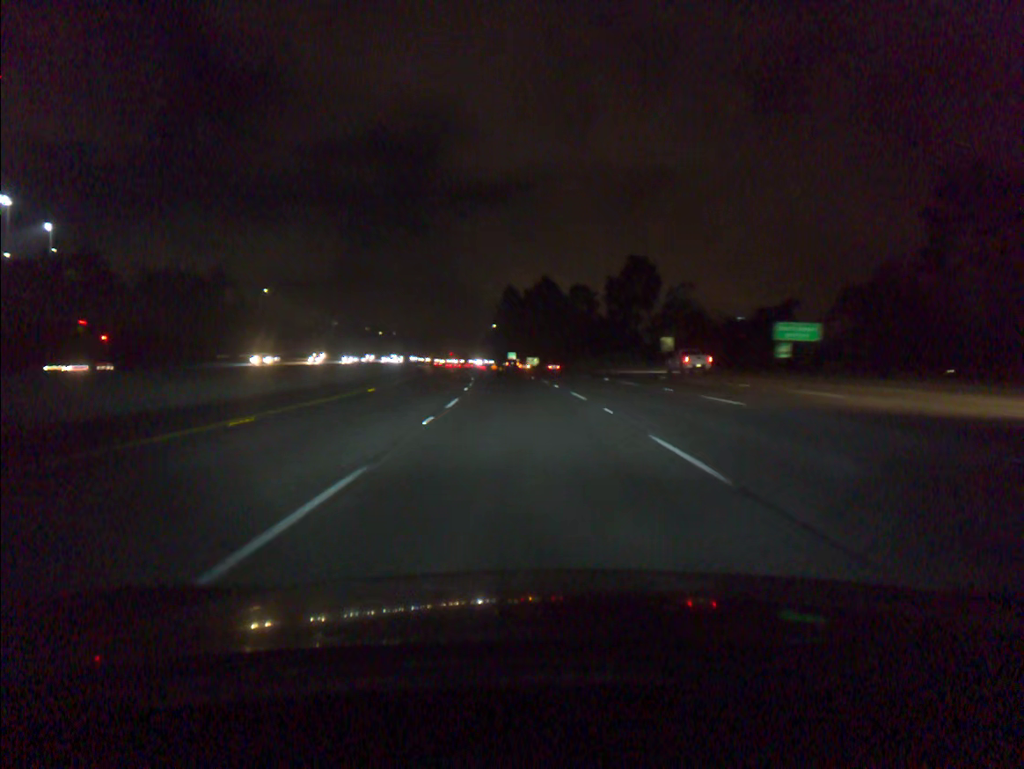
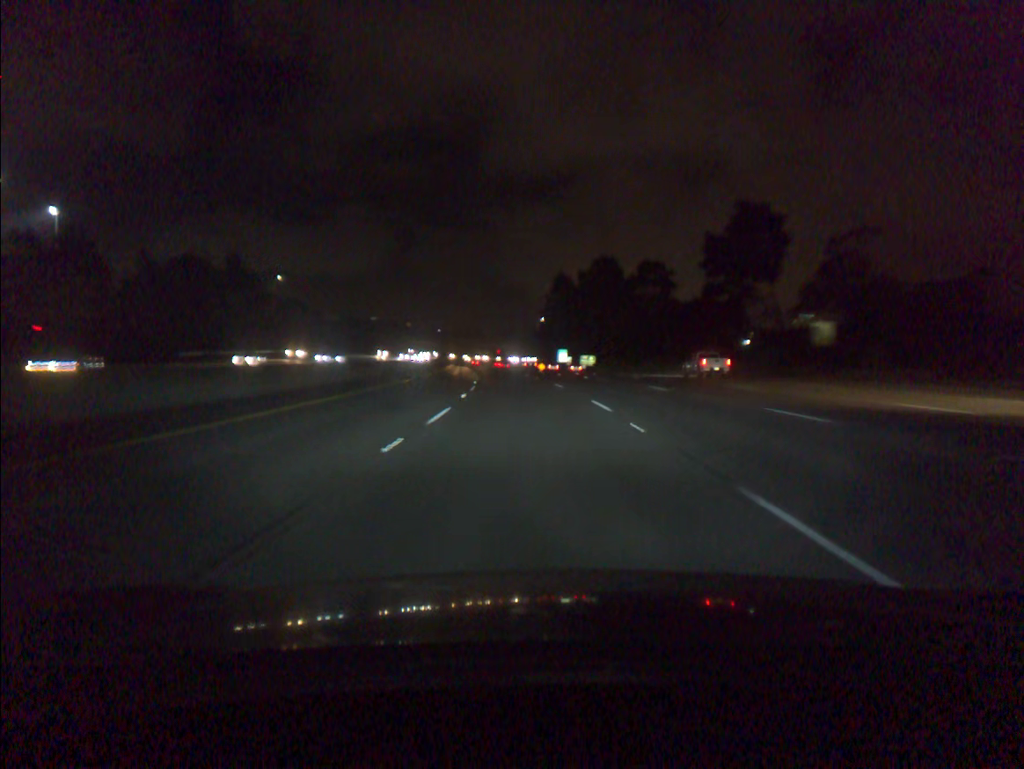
(-1.1, +34.0) m; -4°
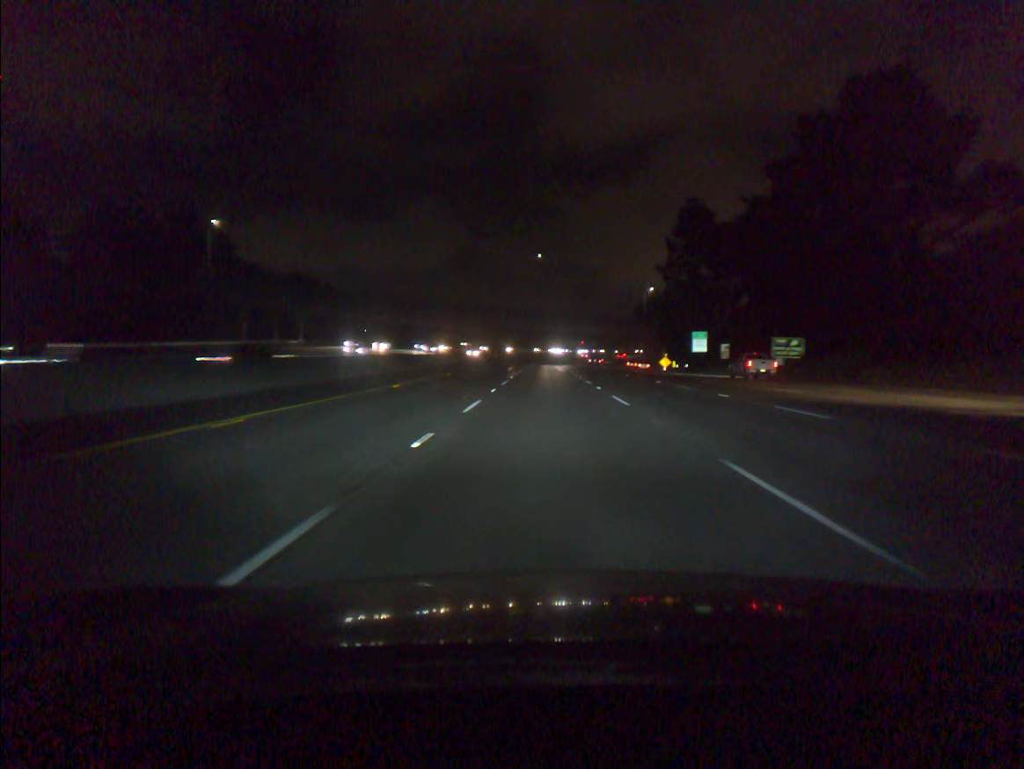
(-5.6, +85.4) m; -6°
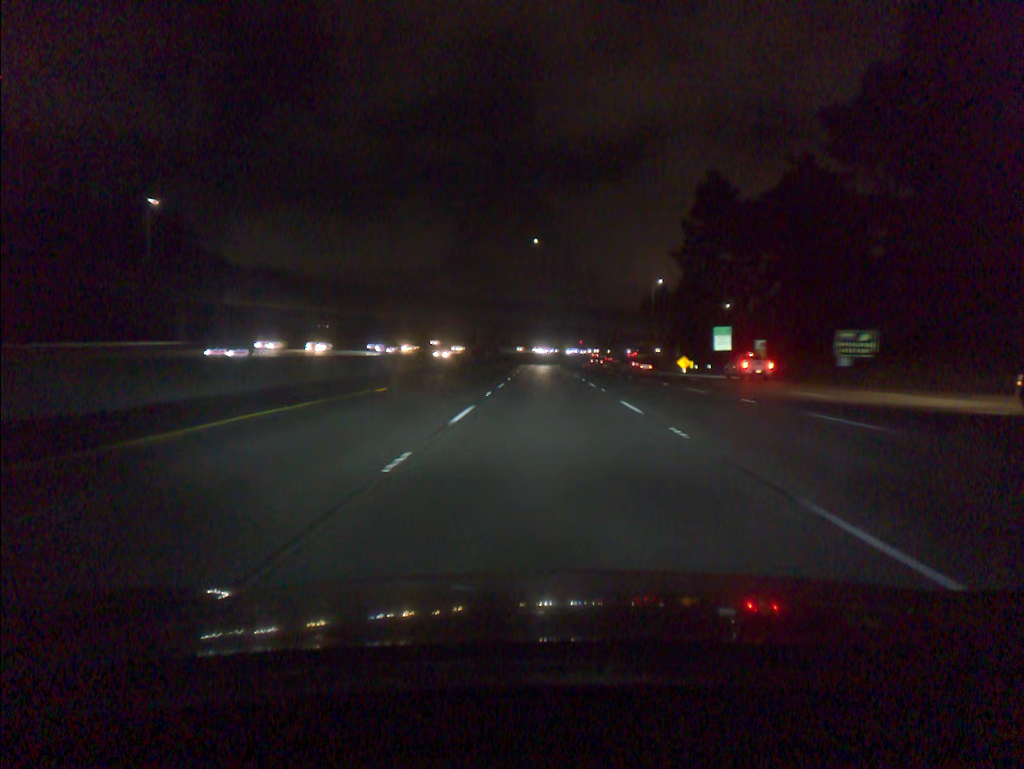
(0.0, +17.1) m; 0°
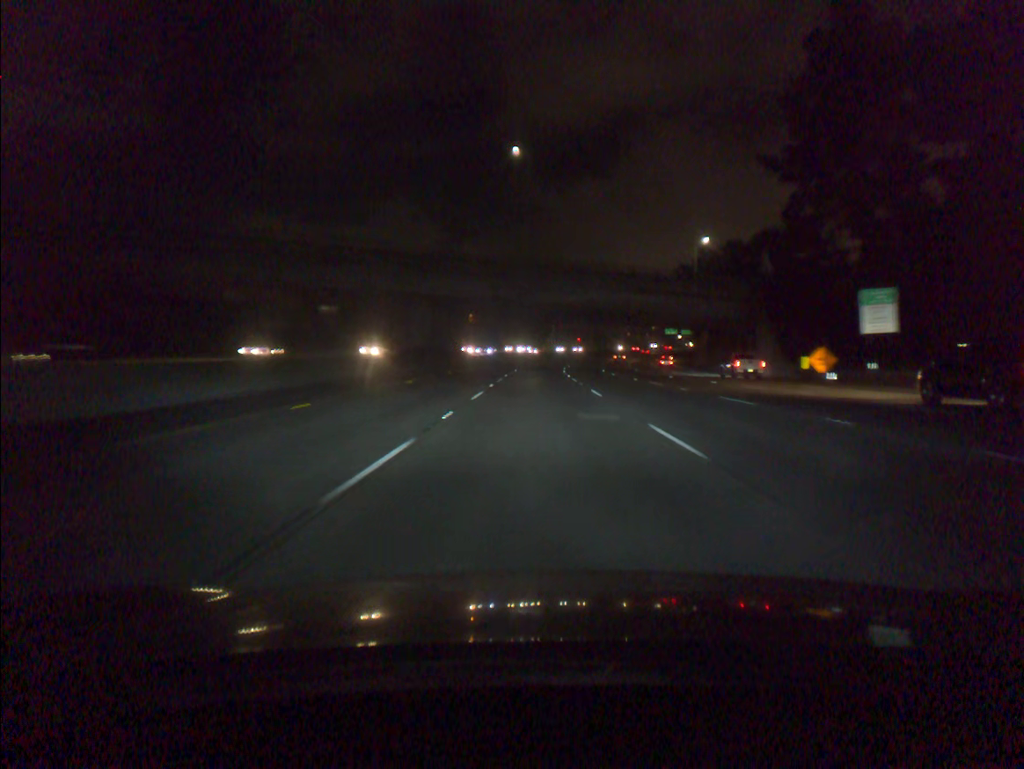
(+0.4, +51.2) m; +1°
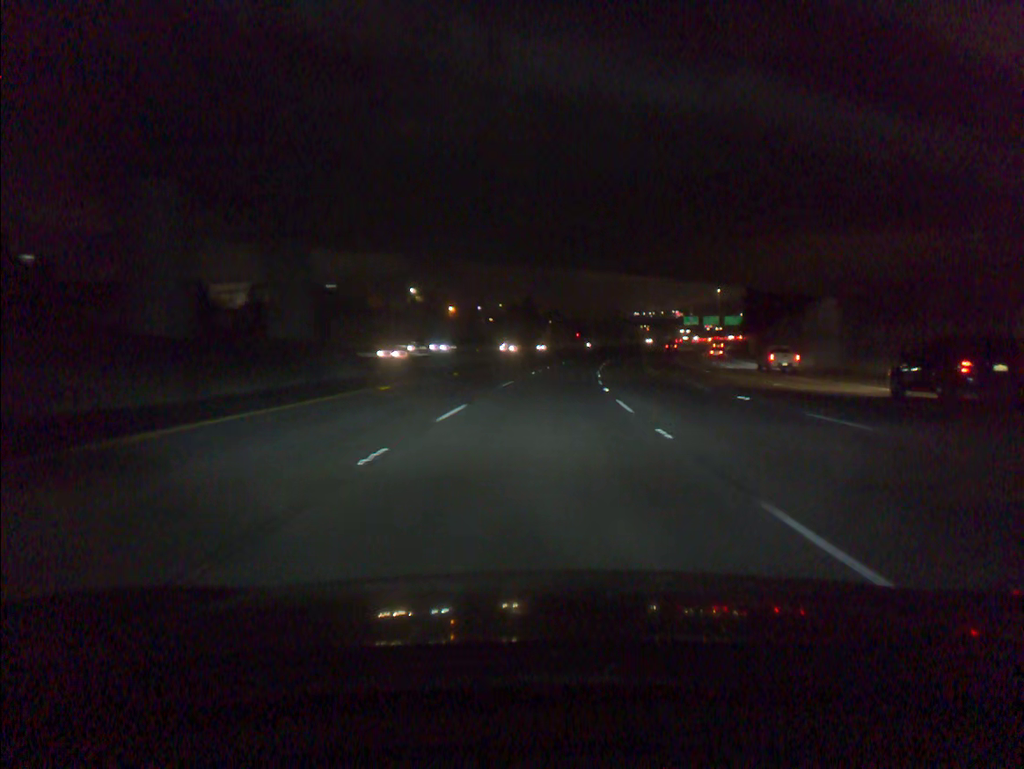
(0.0, +51.0) m; 0°
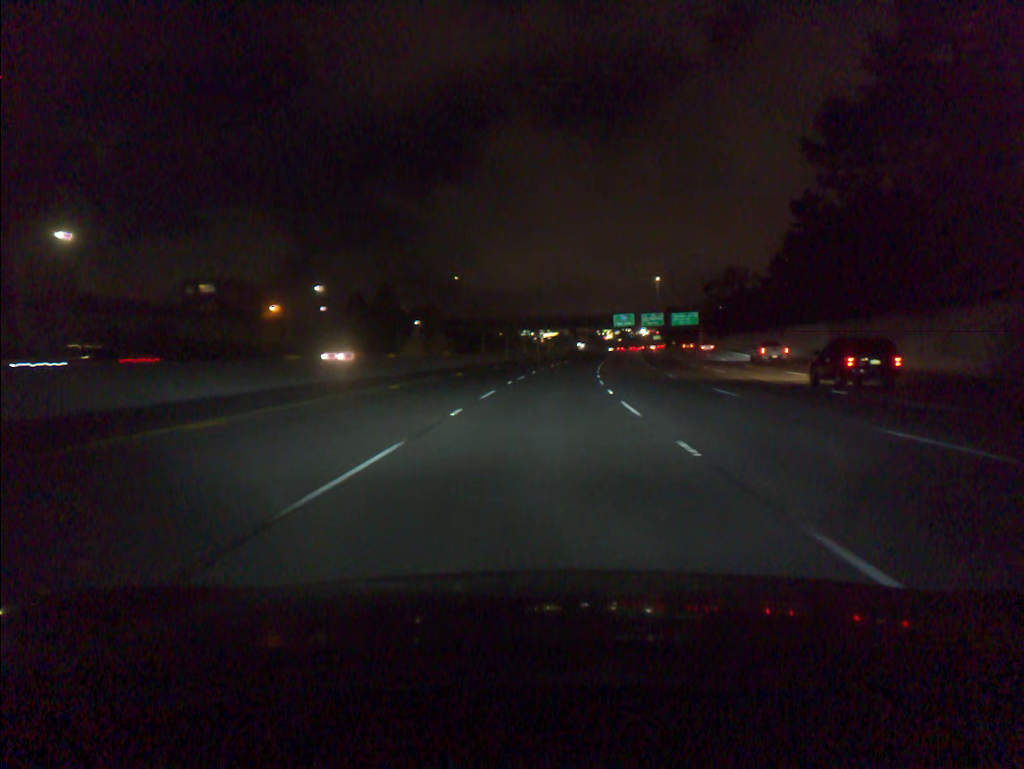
(+5.4, +84.4) m; +8°
